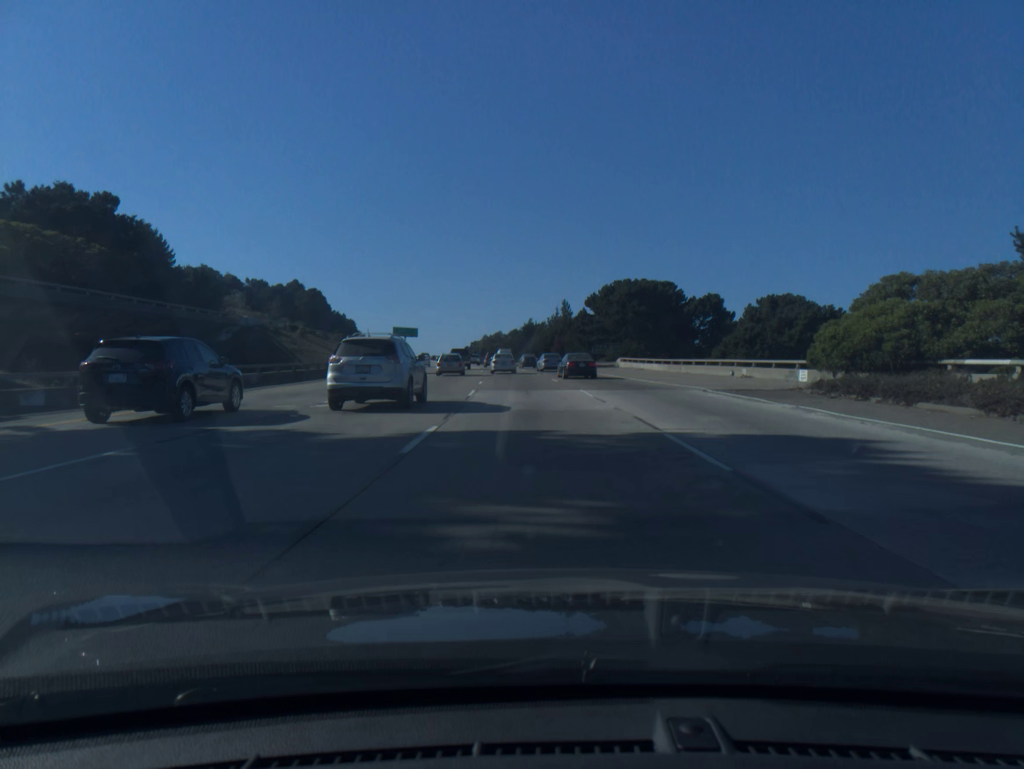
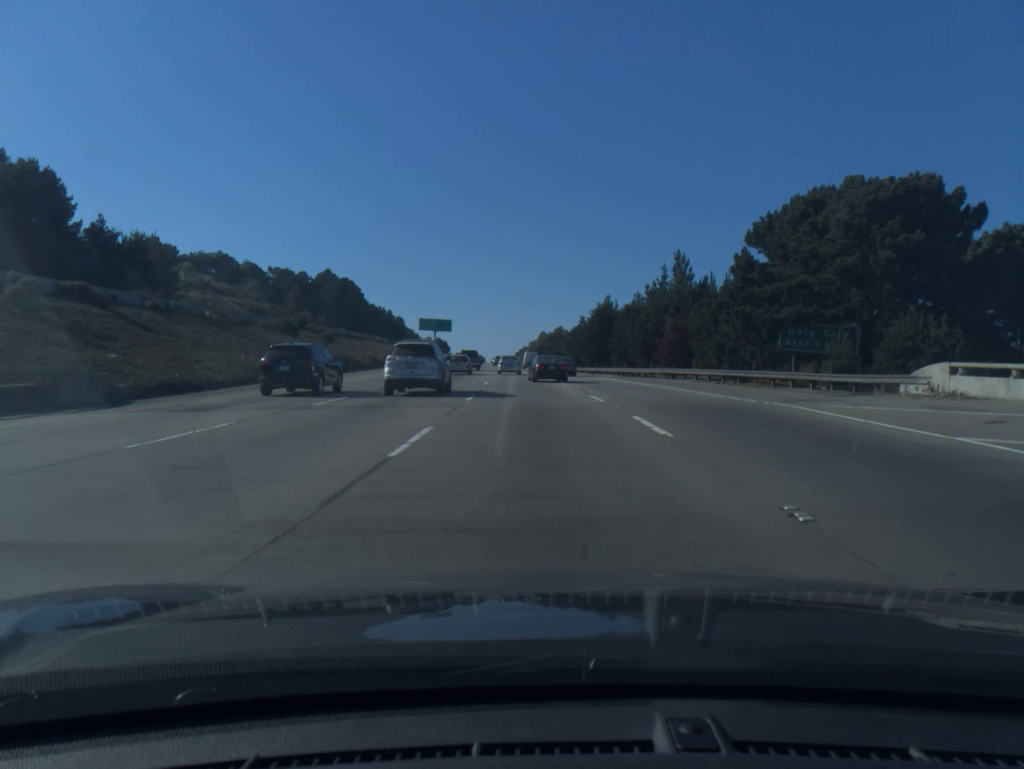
(-2.0, +54.7) m; -5°
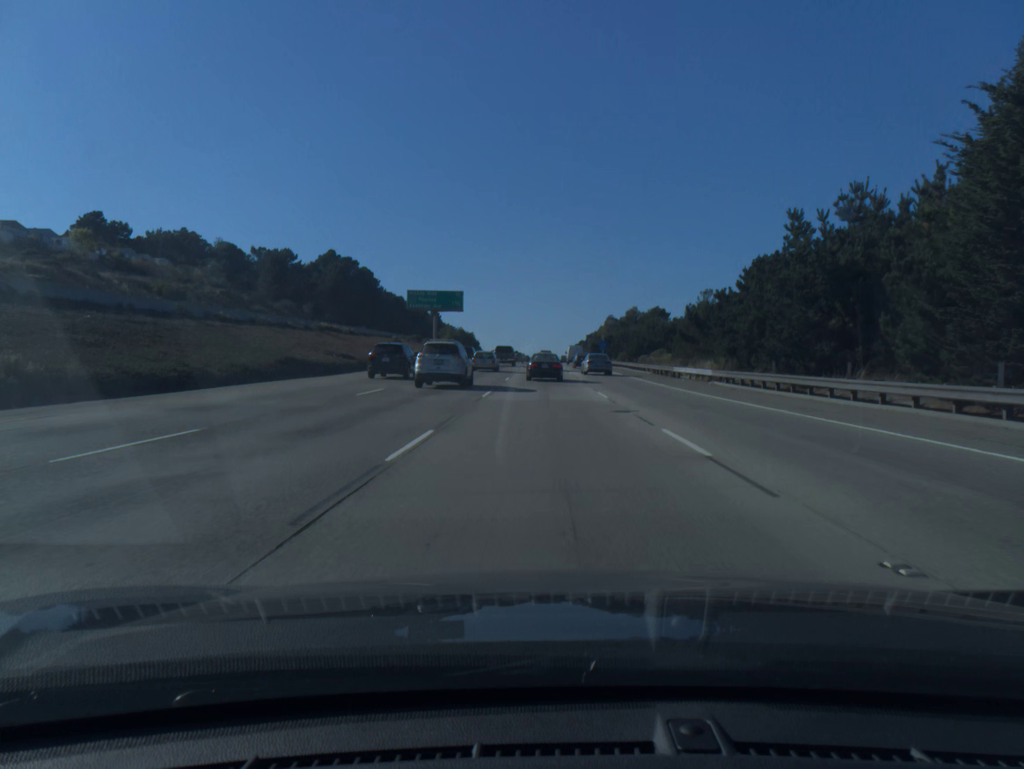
(-2.6, +69.5) m; -4°
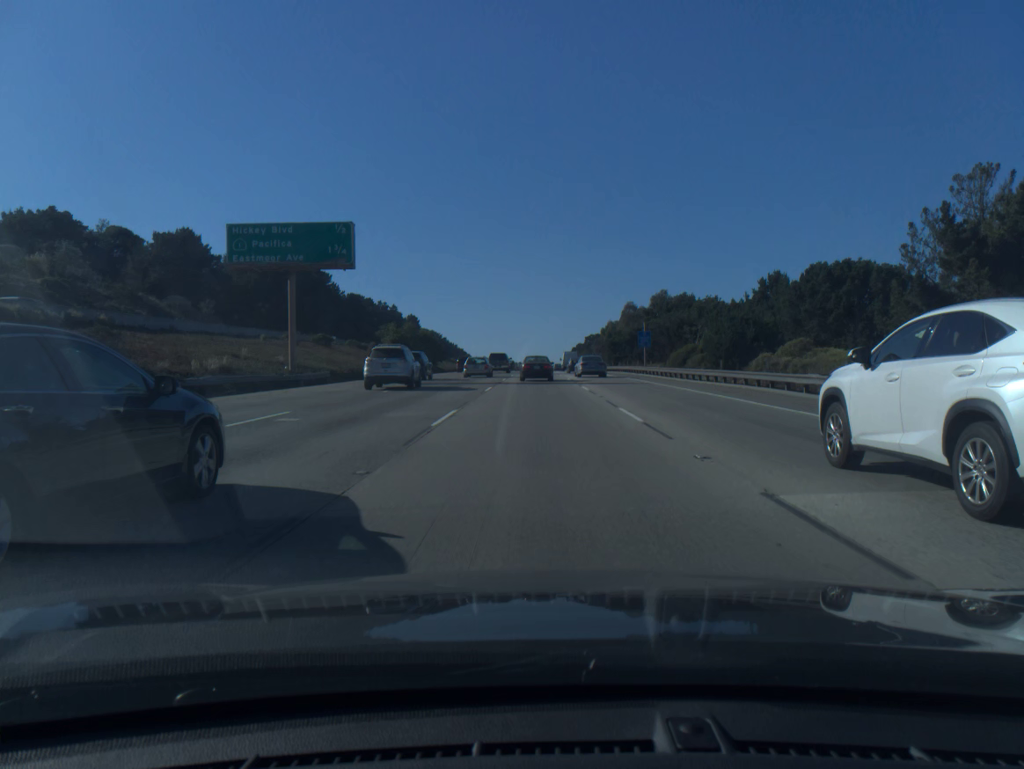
(+0.1, +53.5) m; 0°
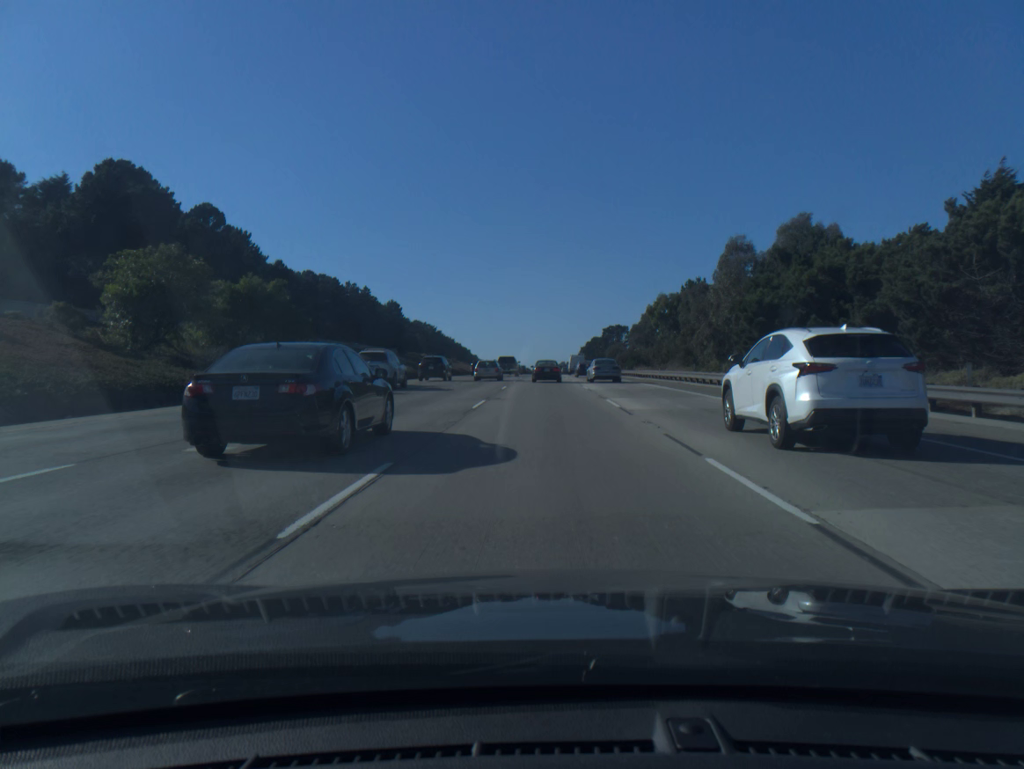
(-0.4, +66.9) m; -1°
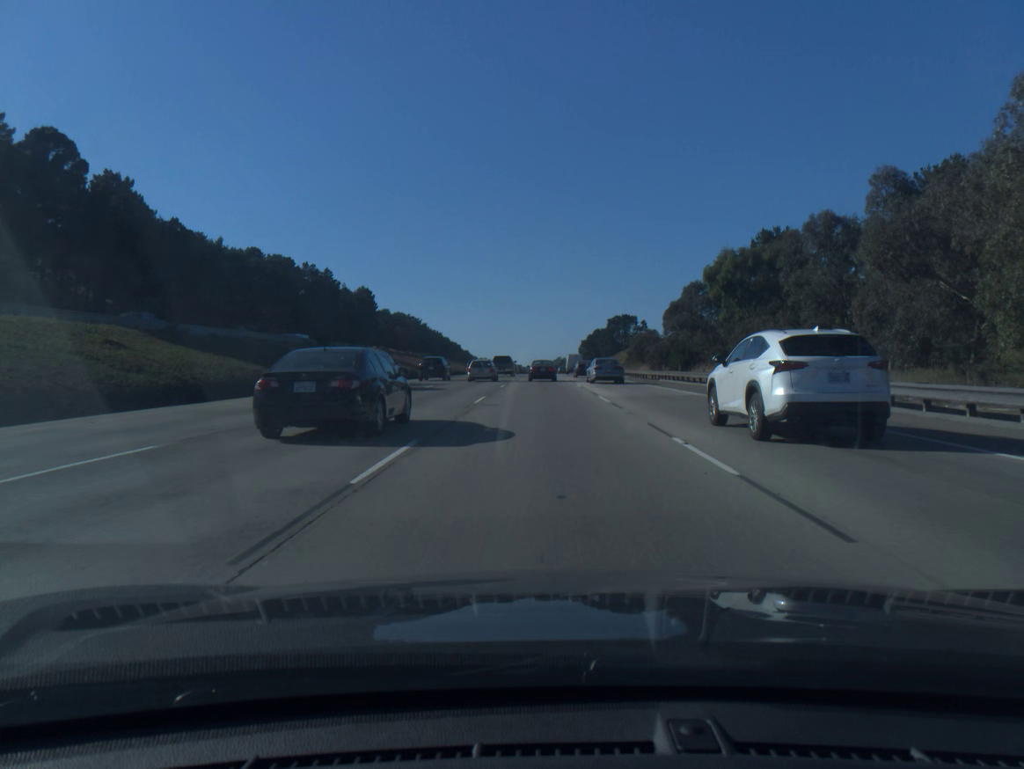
(+0.1, +41.4) m; 0°
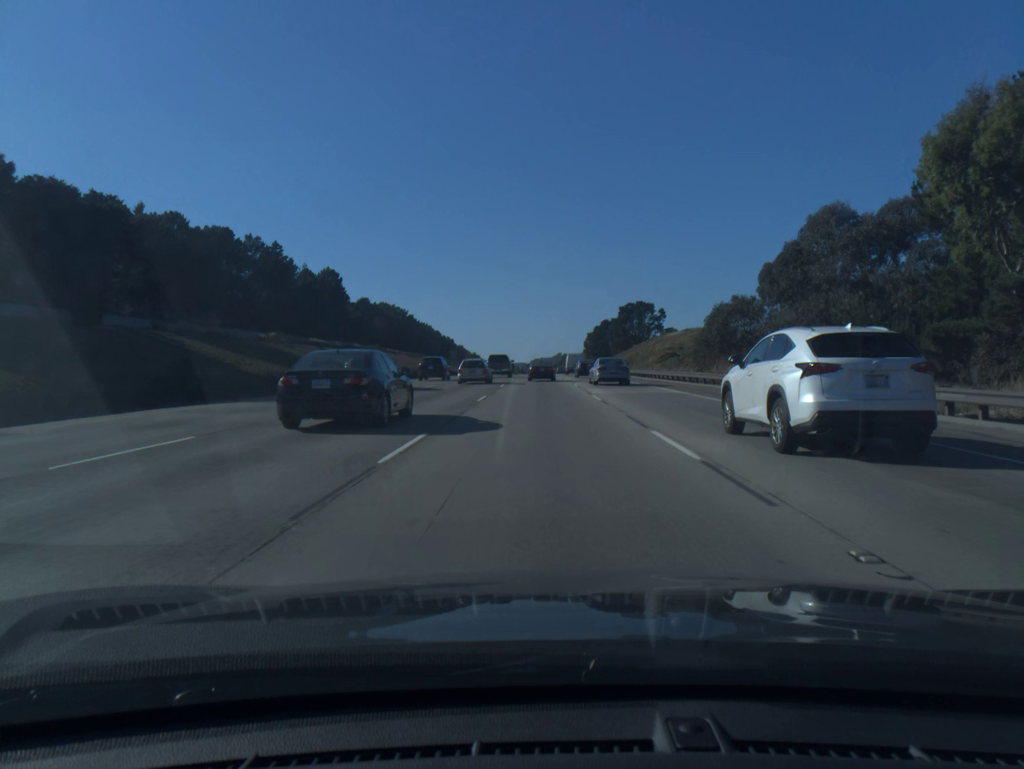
(0.0, +42.2) m; 0°
